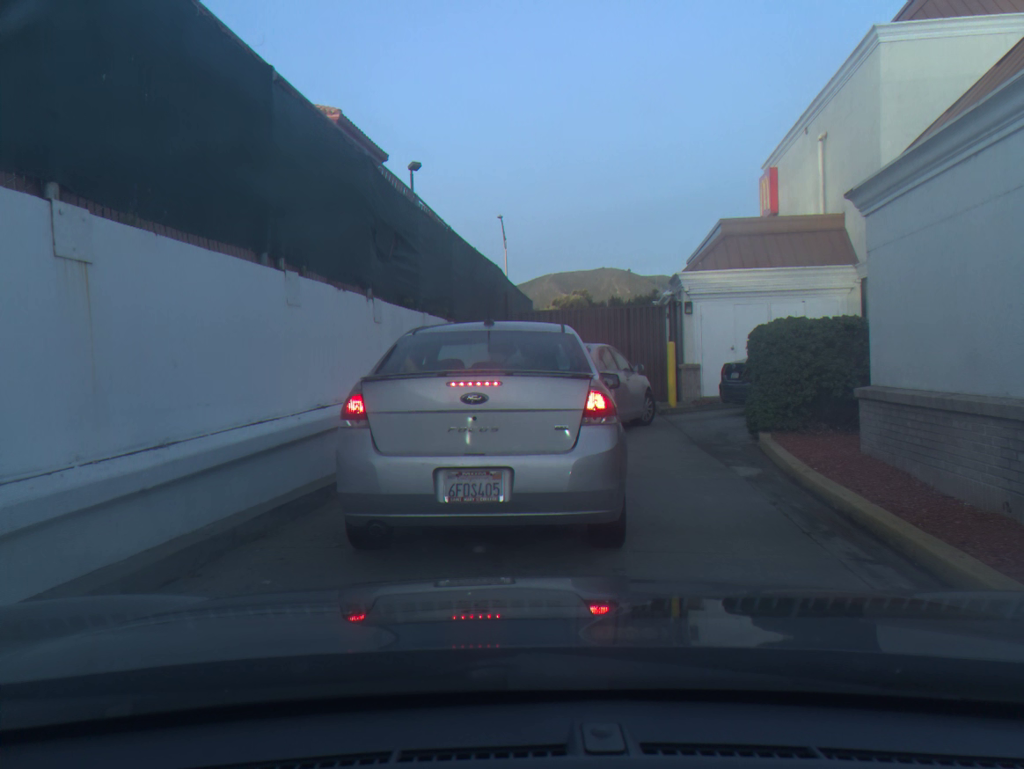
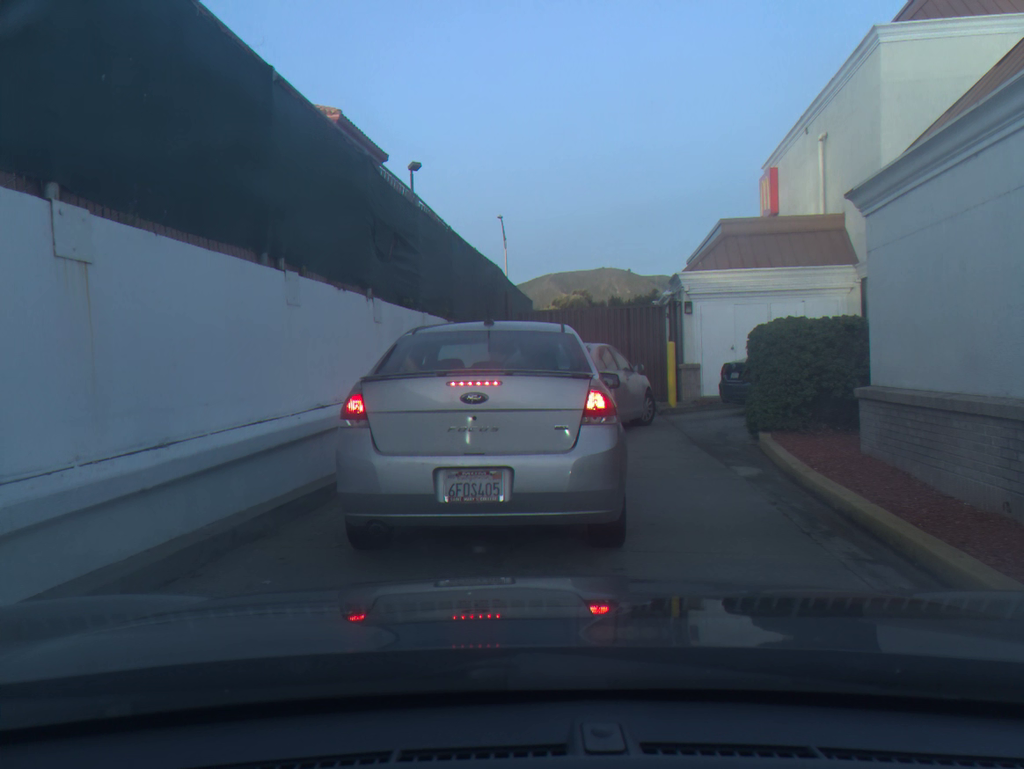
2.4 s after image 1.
(0.0, 0.0) m; 0°
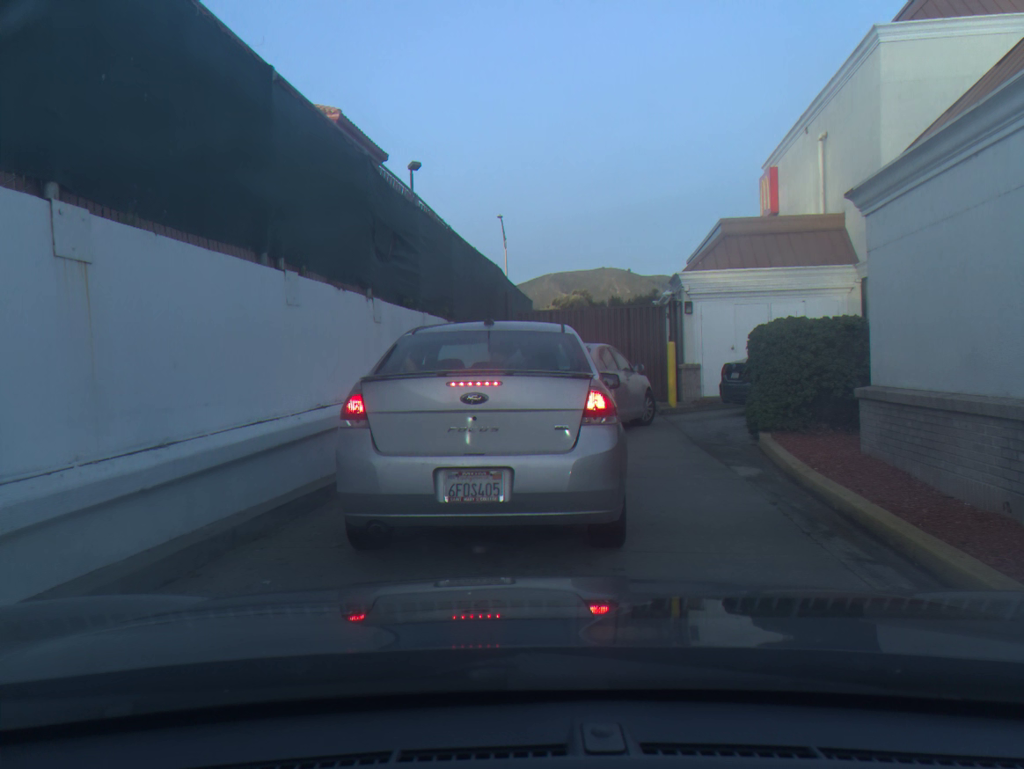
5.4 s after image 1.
(0.0, 0.0) m; 0°
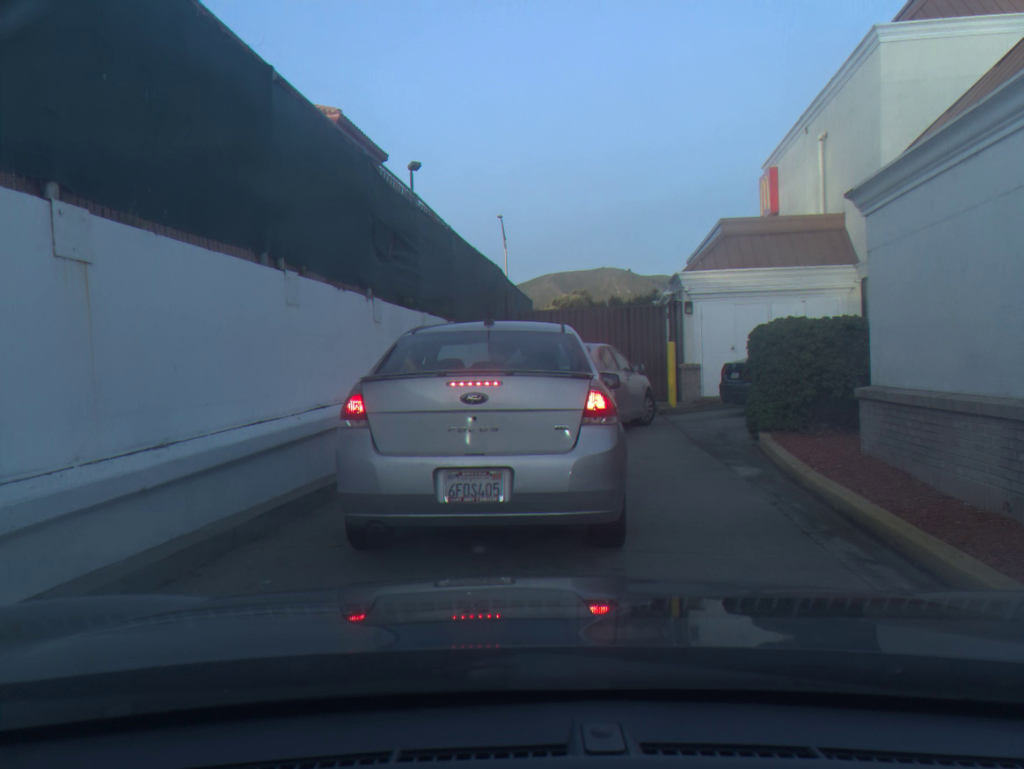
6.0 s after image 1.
(0.0, 0.0) m; 0°
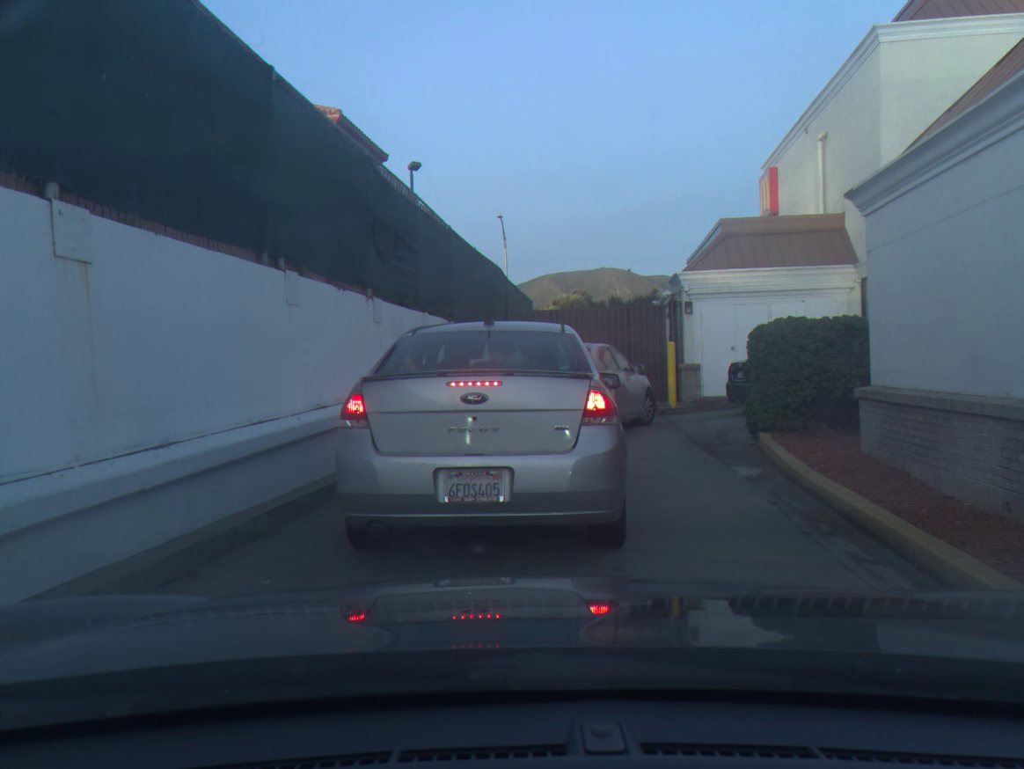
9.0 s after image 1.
(0.0, 0.0) m; 0°
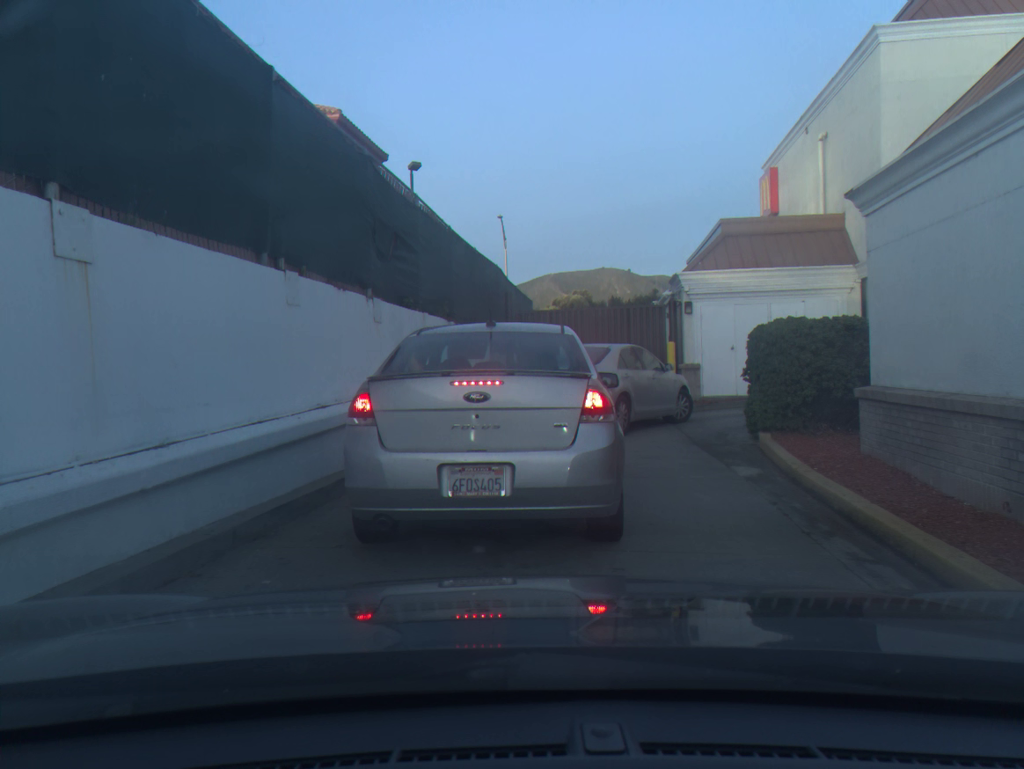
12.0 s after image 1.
(0.0, 0.0) m; 0°
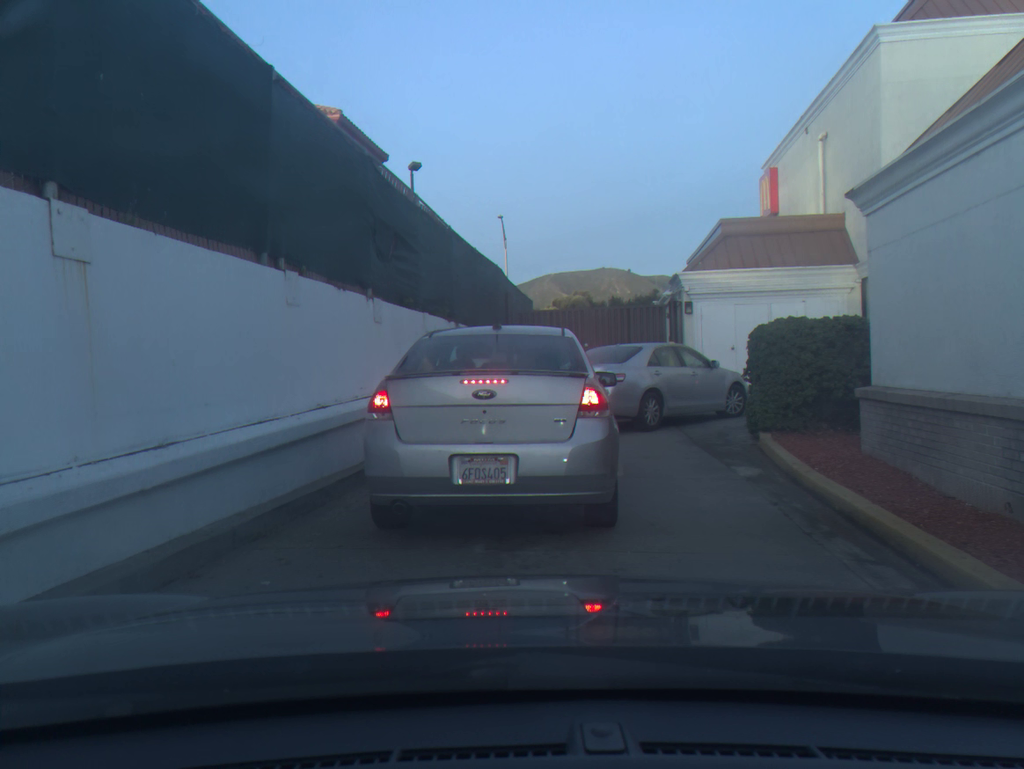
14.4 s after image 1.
(0.0, 0.0) m; 0°
